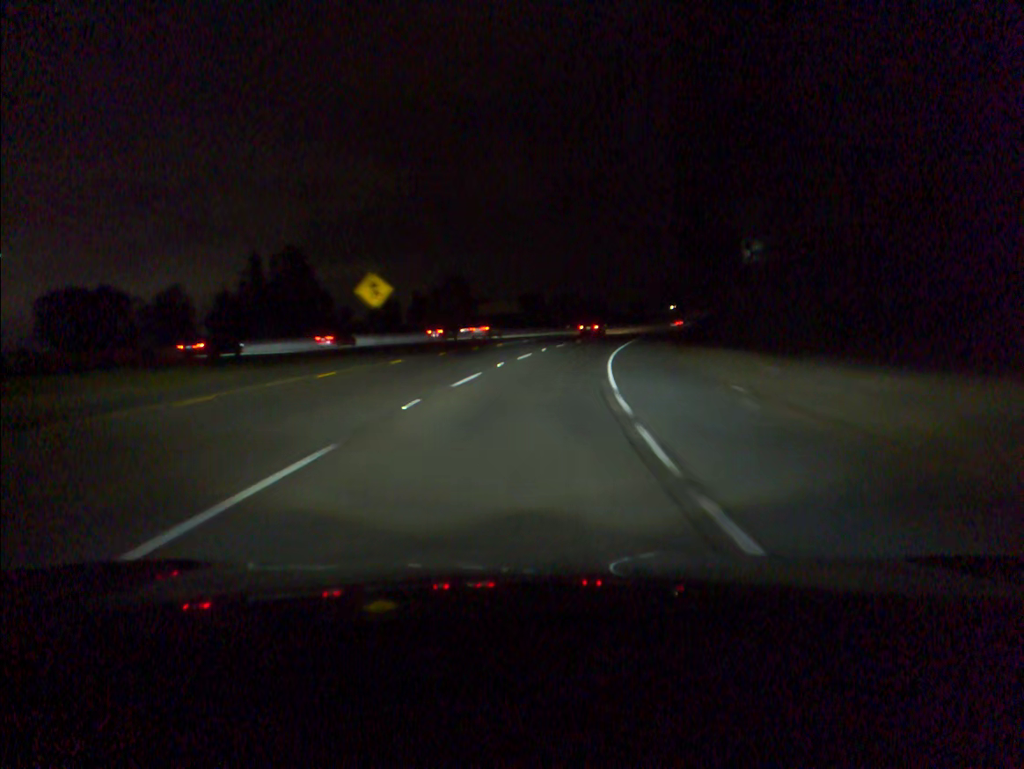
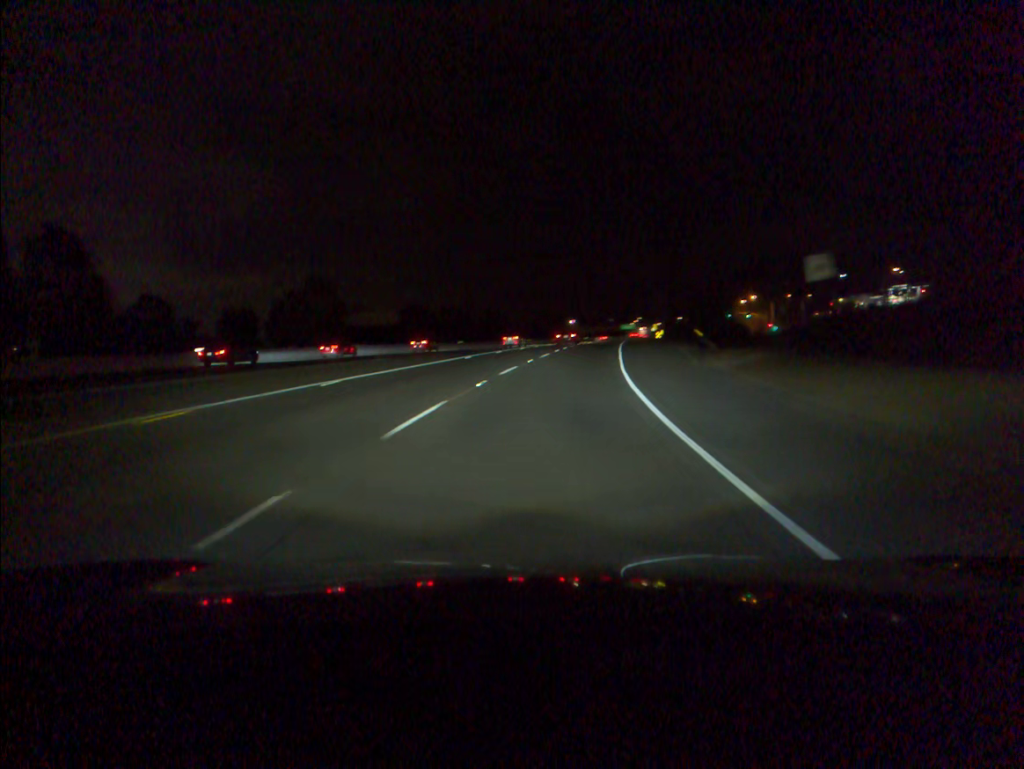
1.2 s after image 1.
(+2.3, +36.5) m; +8°
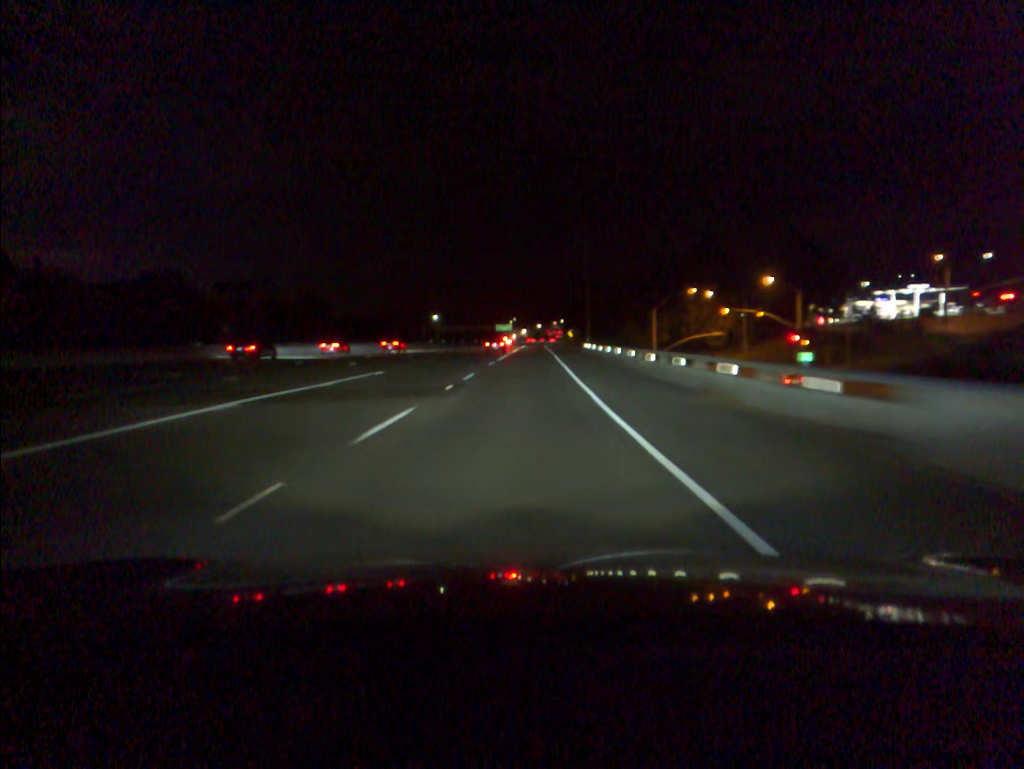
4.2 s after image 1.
(+10.7, +92.0) m; +9°
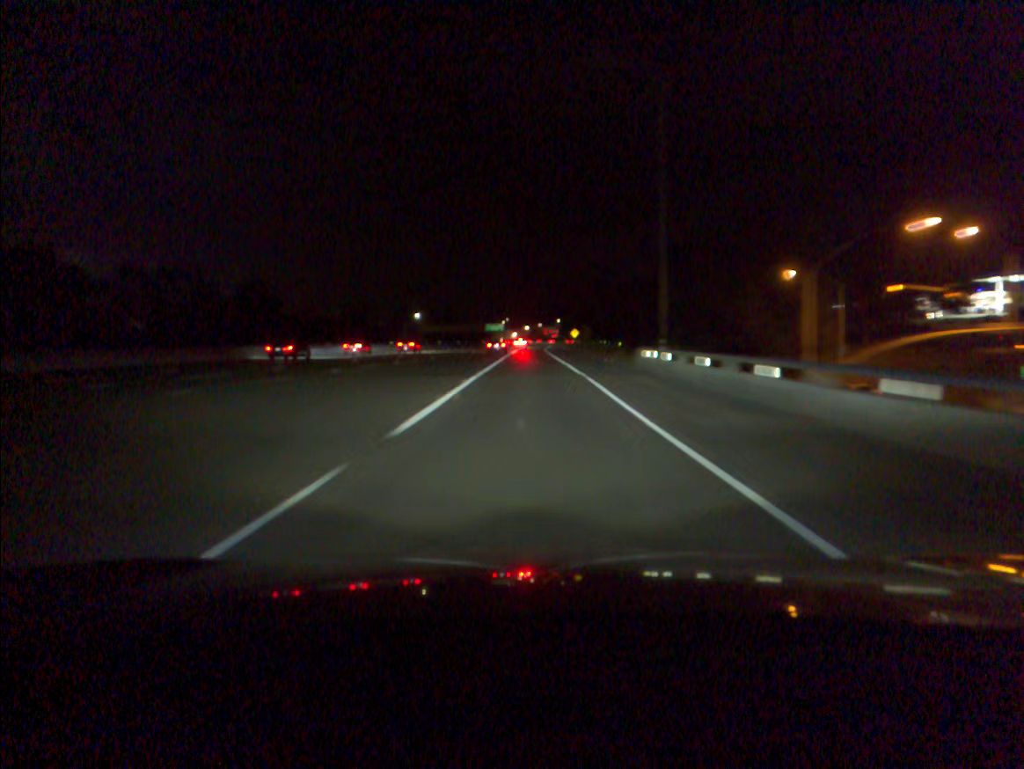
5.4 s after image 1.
(+0.1, +37.8) m; +1°
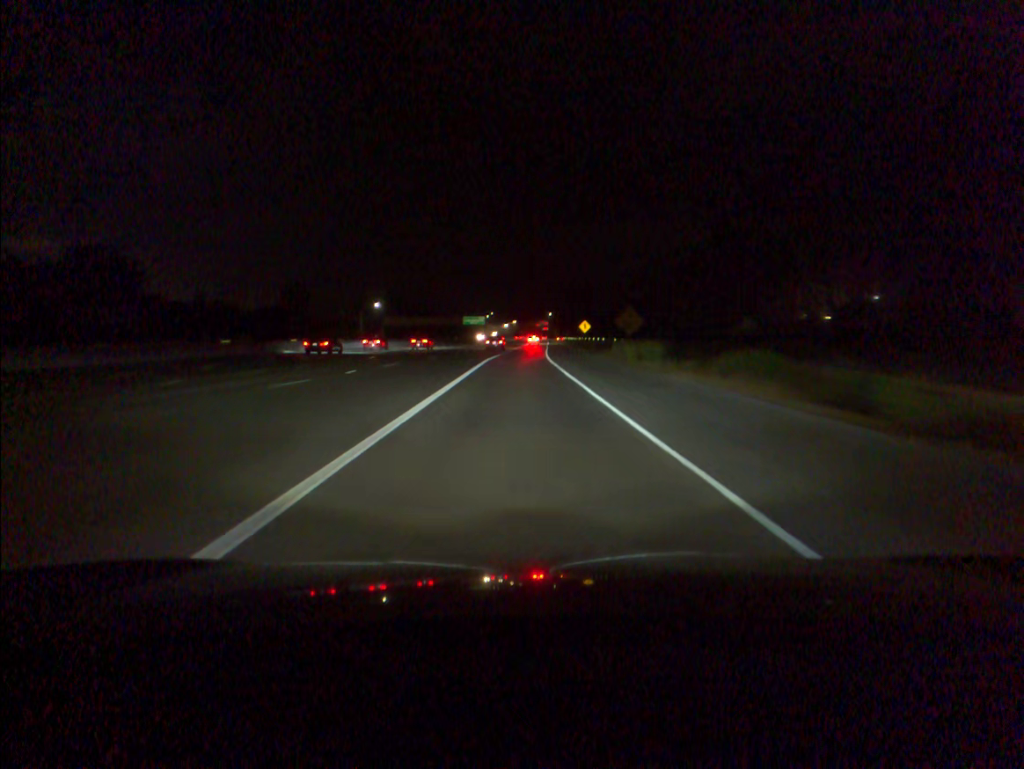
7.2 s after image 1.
(+0.5, +57.0) m; +1°
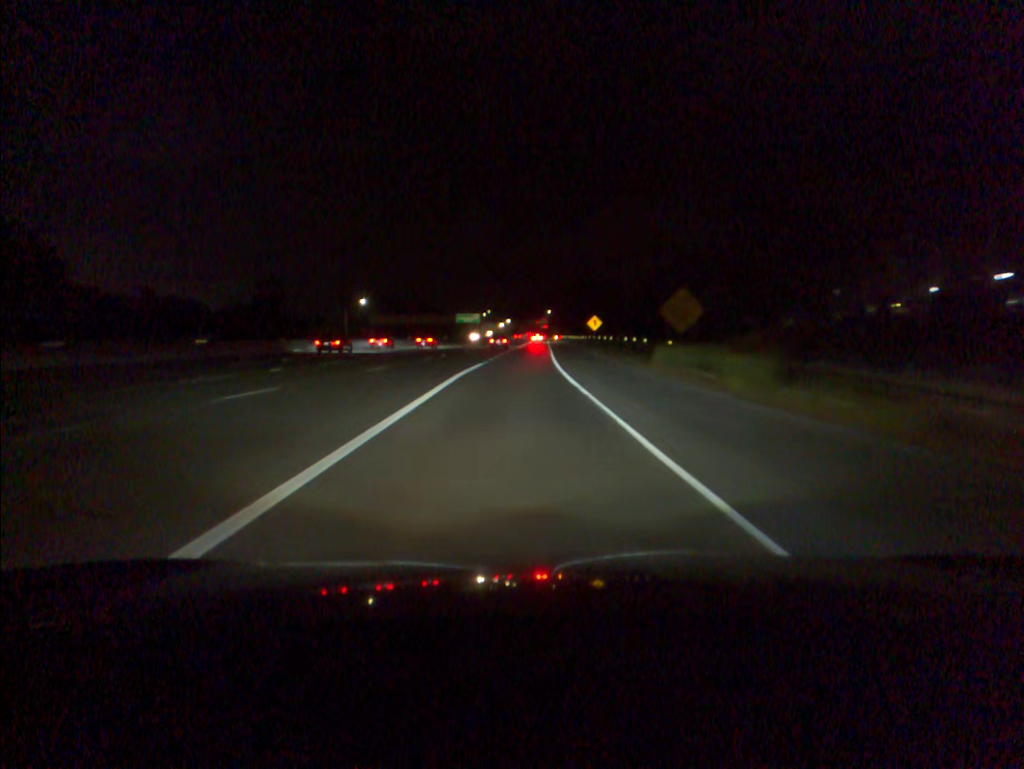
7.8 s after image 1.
(0.0, +19.1) m; 0°
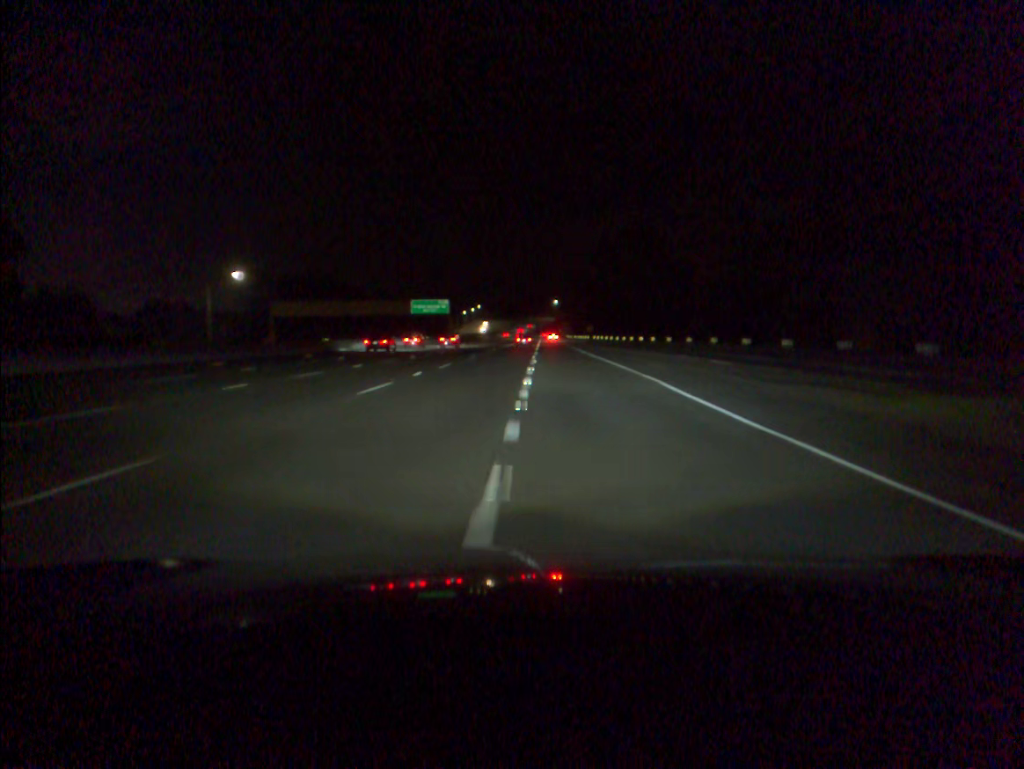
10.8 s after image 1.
(0.0, +97.7) m; 0°
